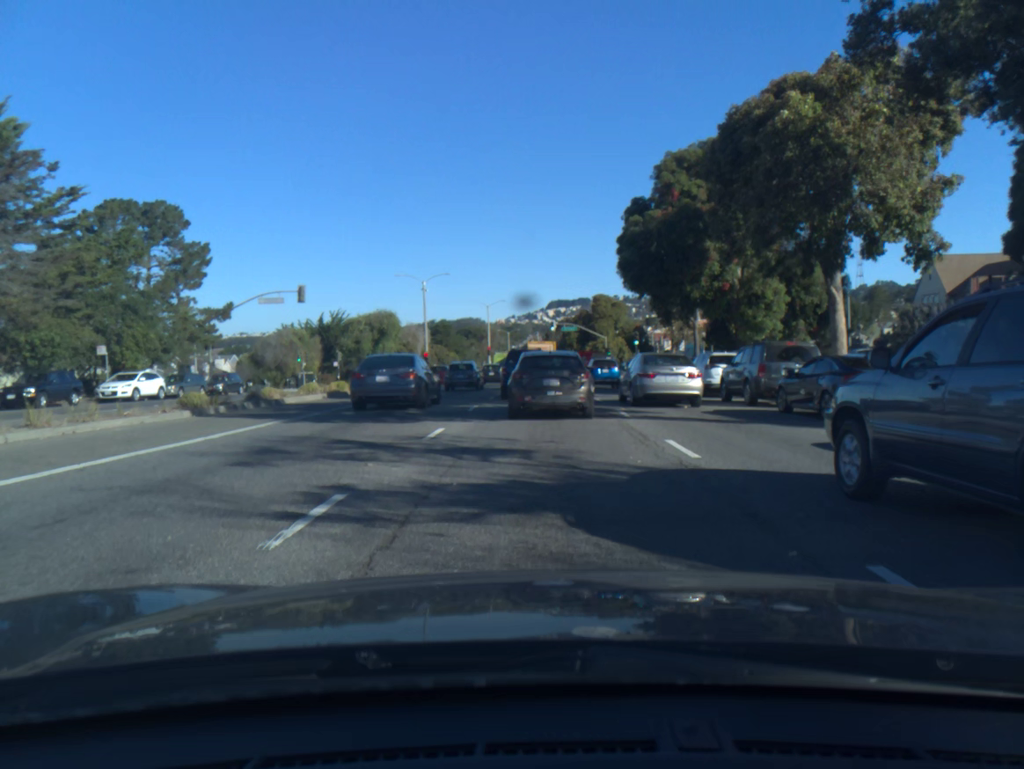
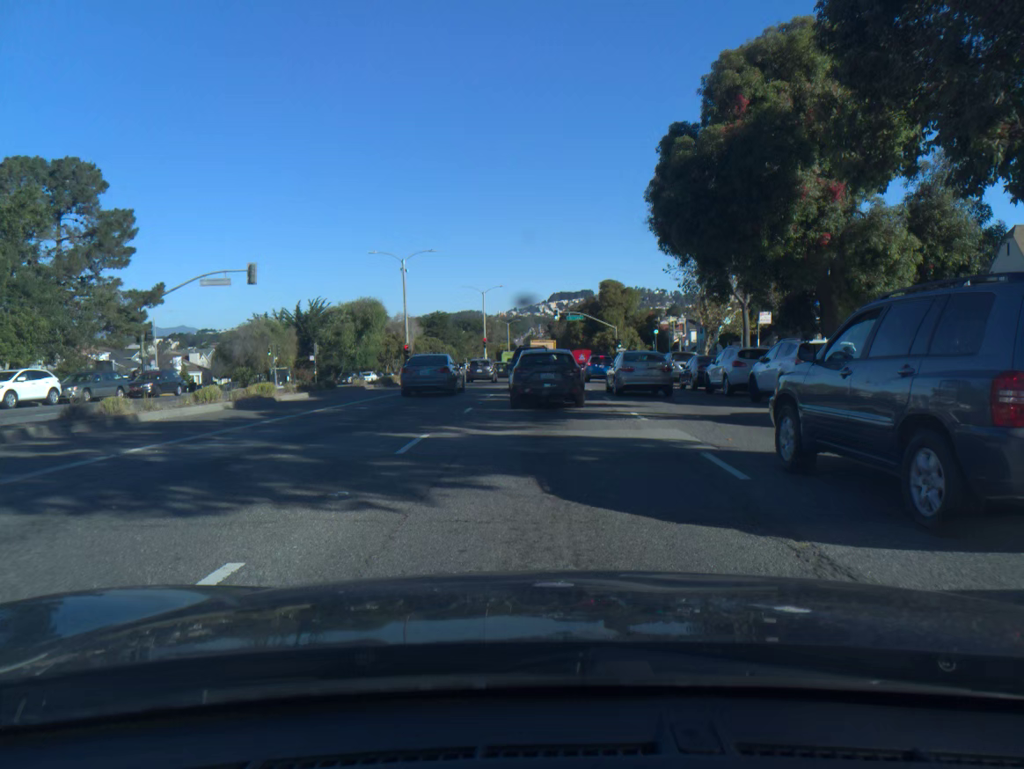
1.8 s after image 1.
(0.0, +9.4) m; 0°
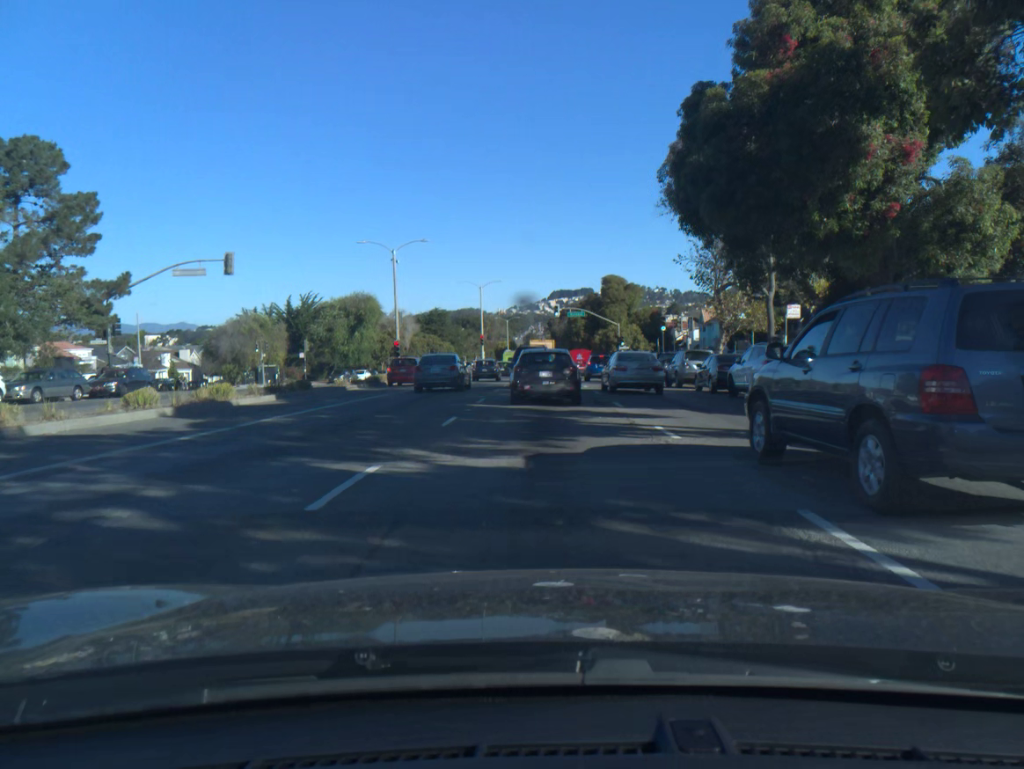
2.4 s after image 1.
(0.0, +3.6) m; 0°
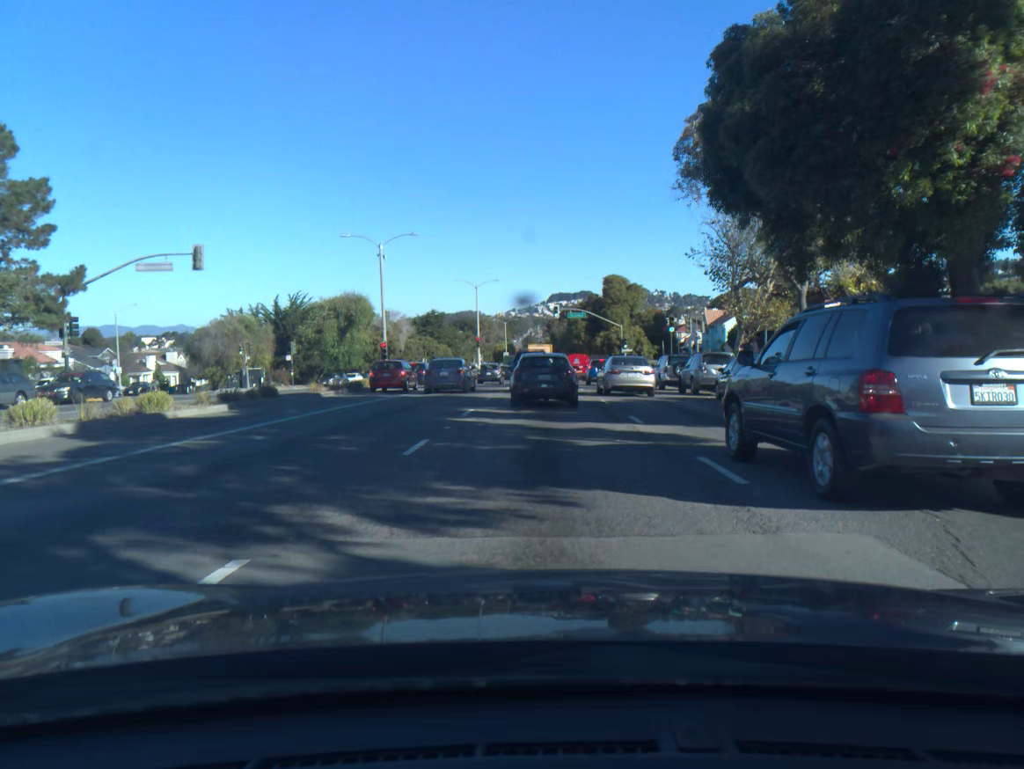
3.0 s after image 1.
(0.0, +3.7) m; 0°
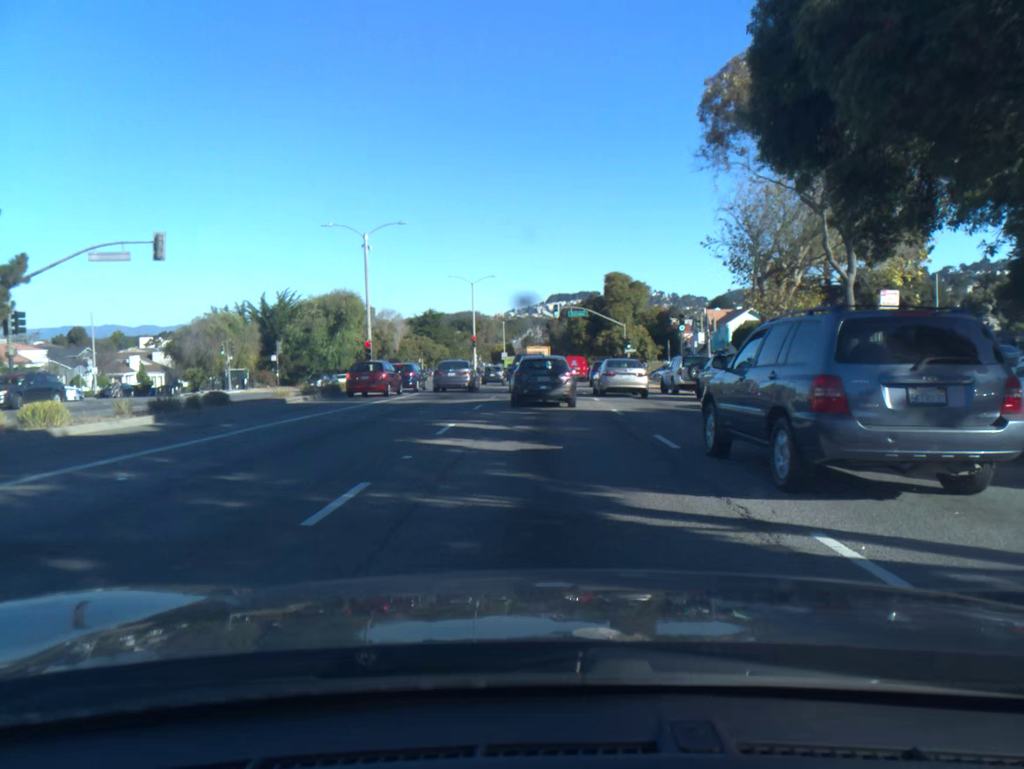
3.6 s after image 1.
(0.0, +4.0) m; 0°
